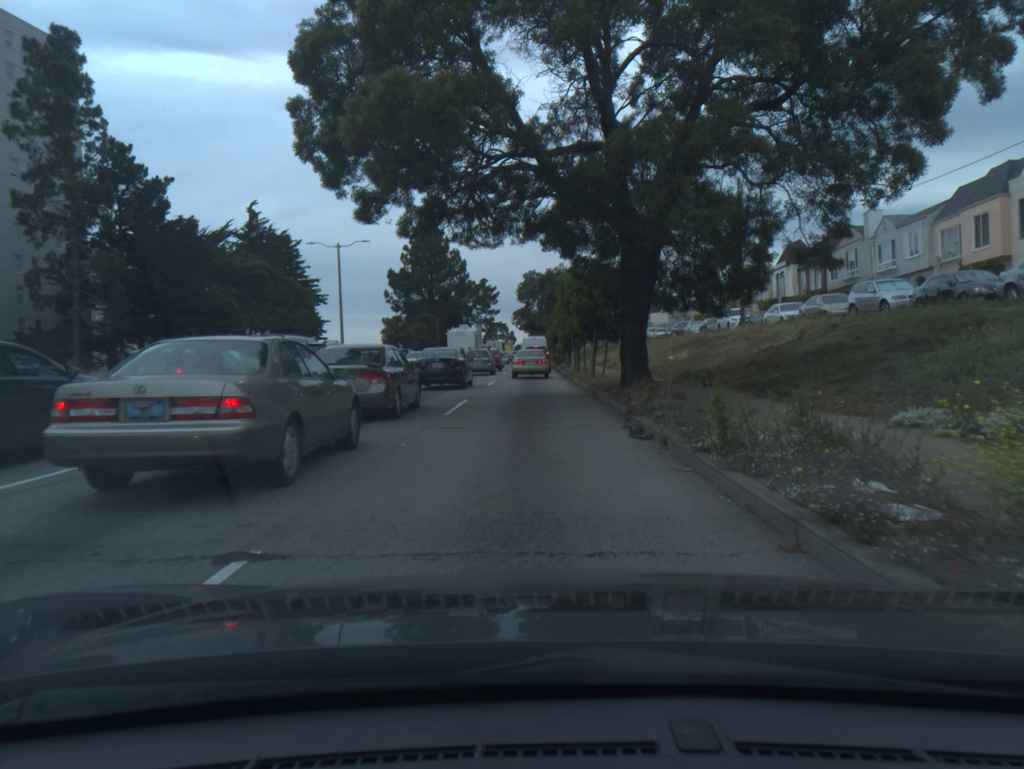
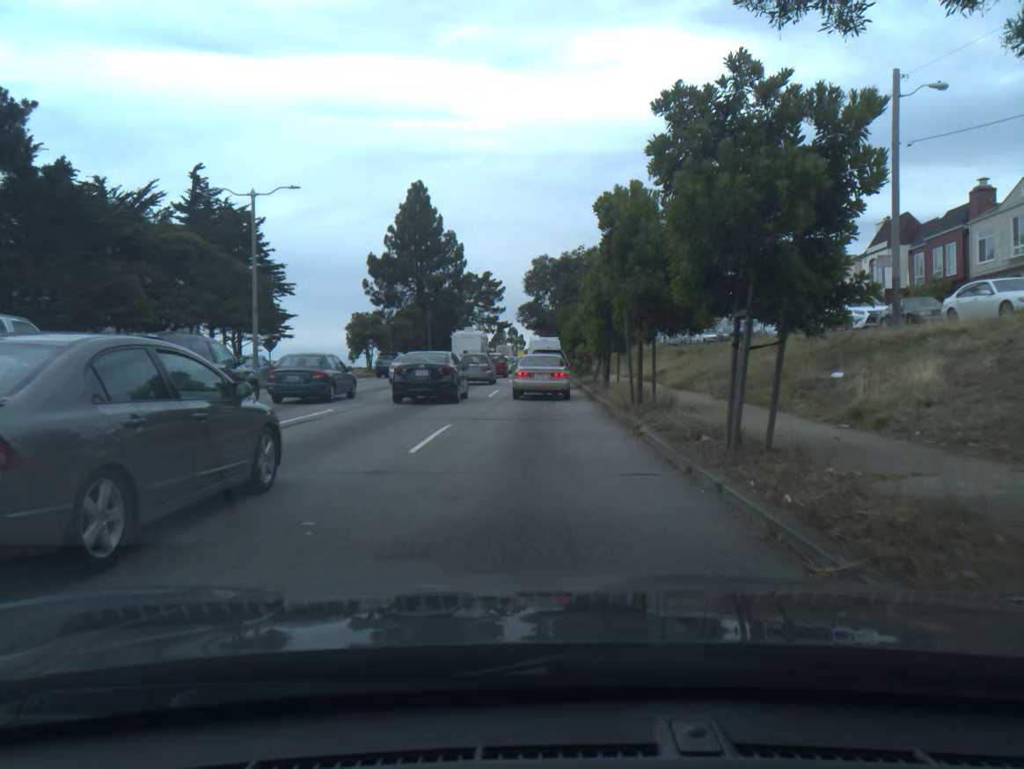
(-0.1, +19.3) m; 0°
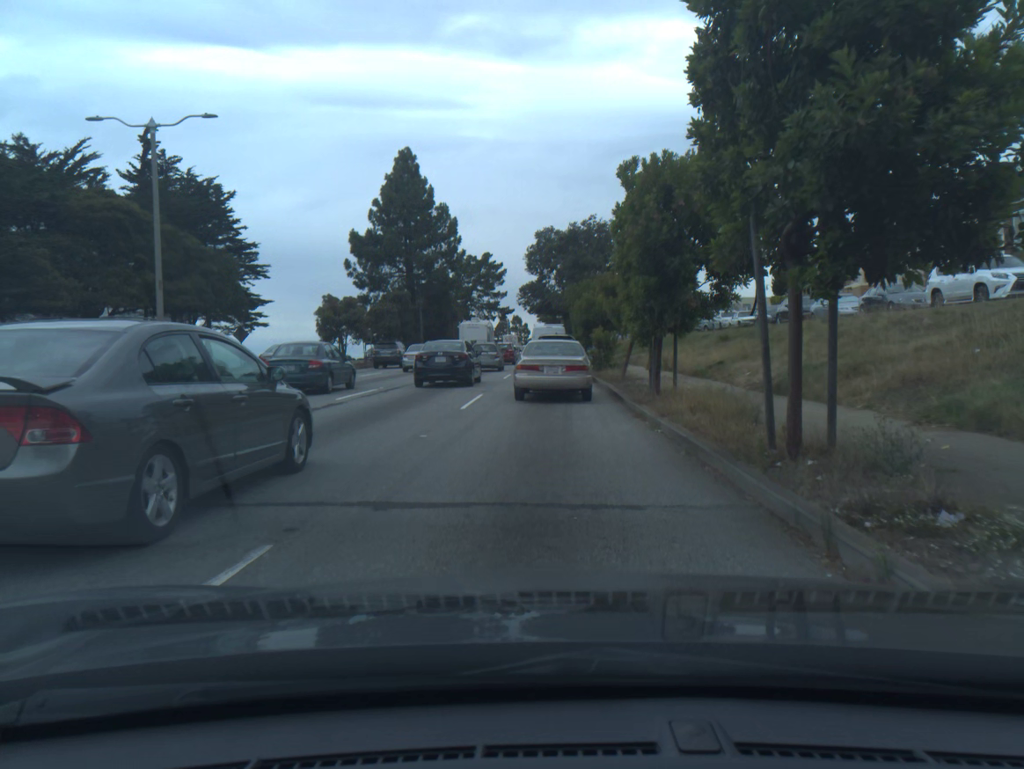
(0.0, +10.0) m; -1°
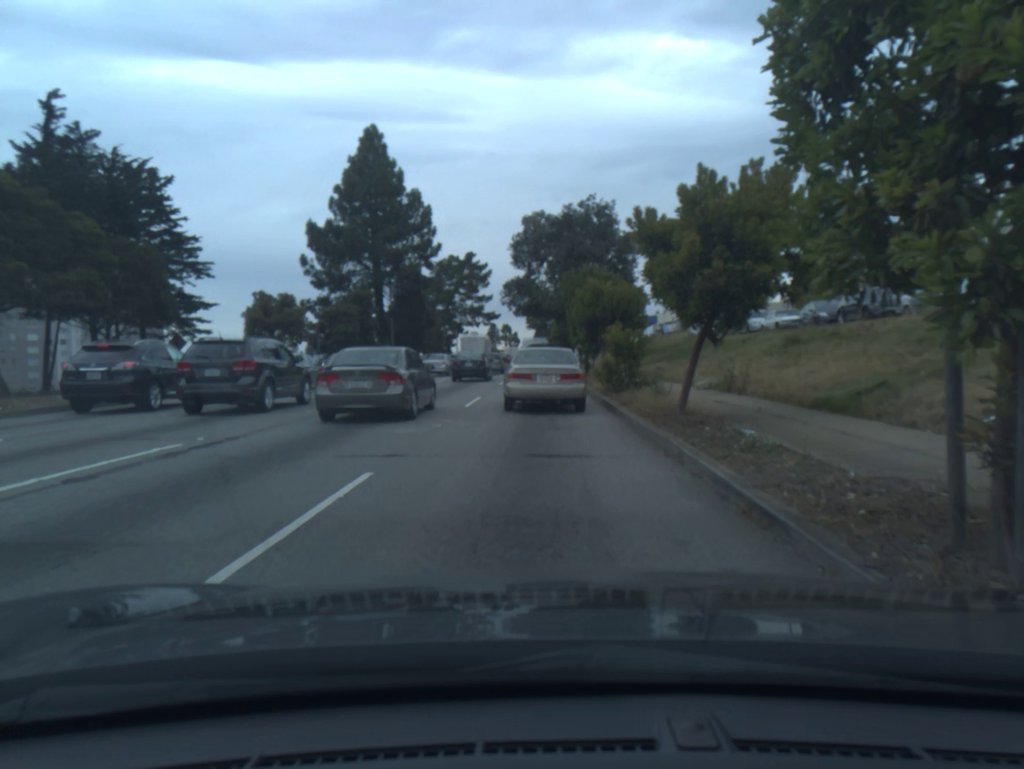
(+0.1, +11.8) m; +1°
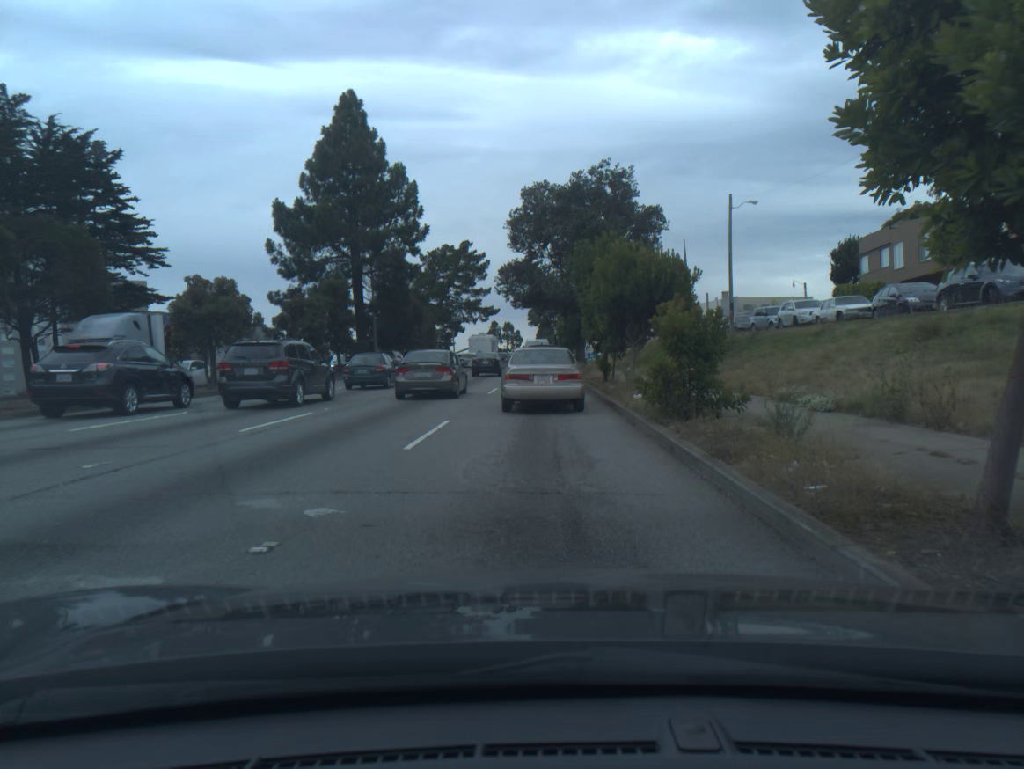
(0.0, +8.3) m; 0°
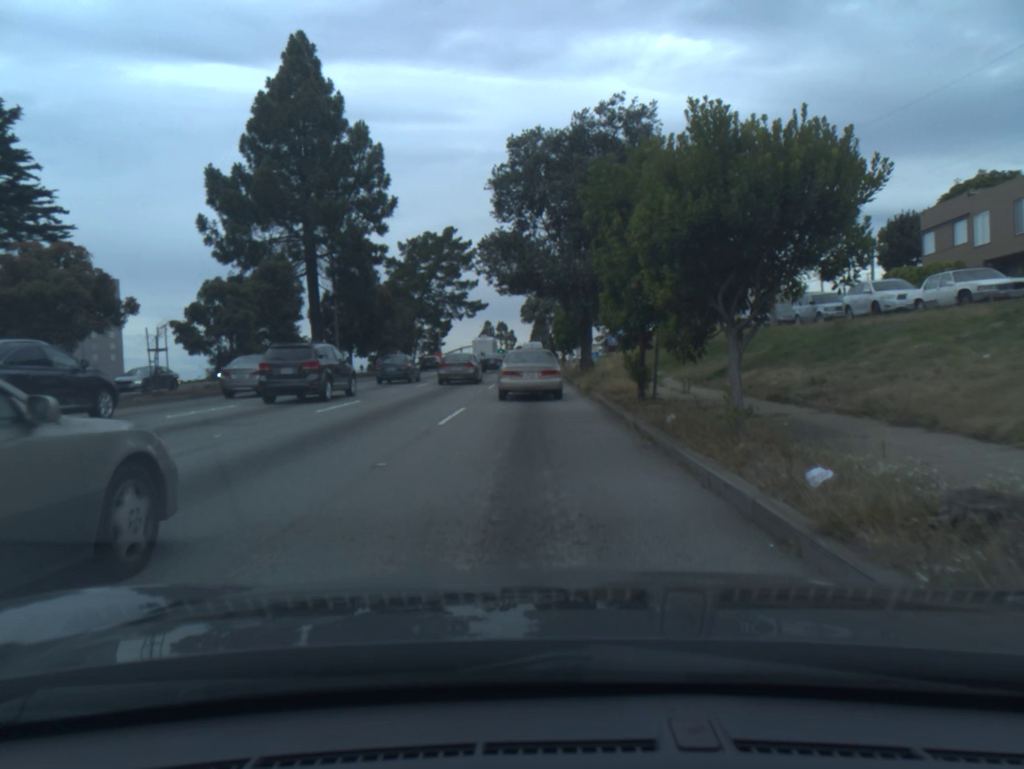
(+0.1, +10.9) m; +1°
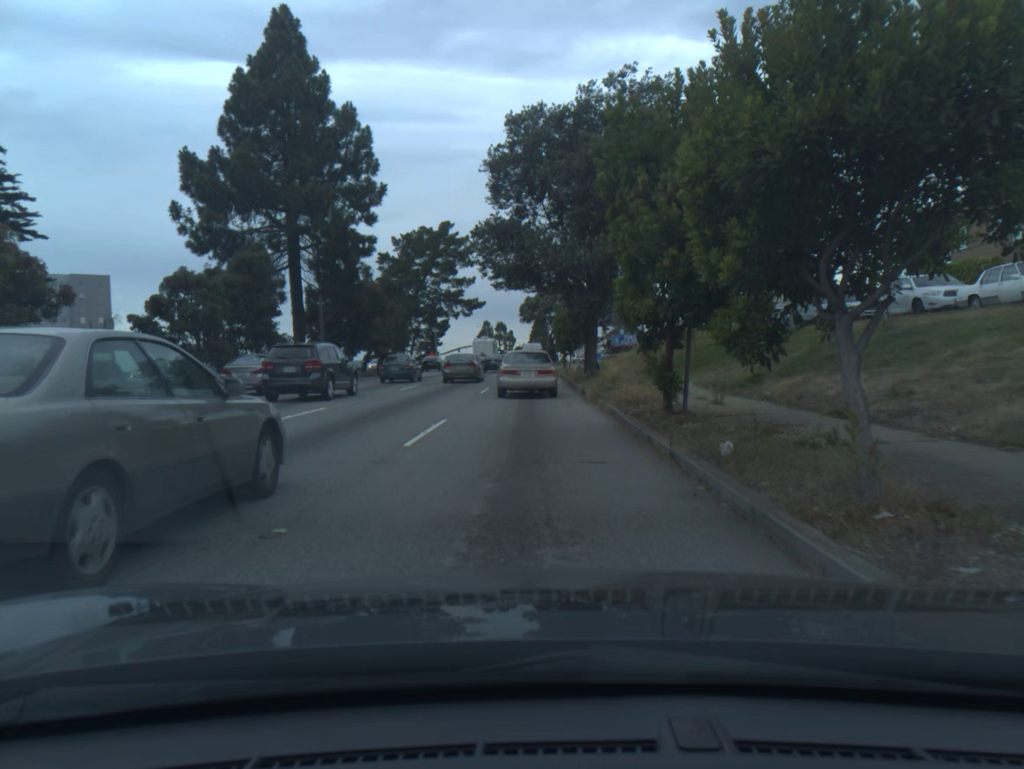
(0.0, +3.3) m; 0°
